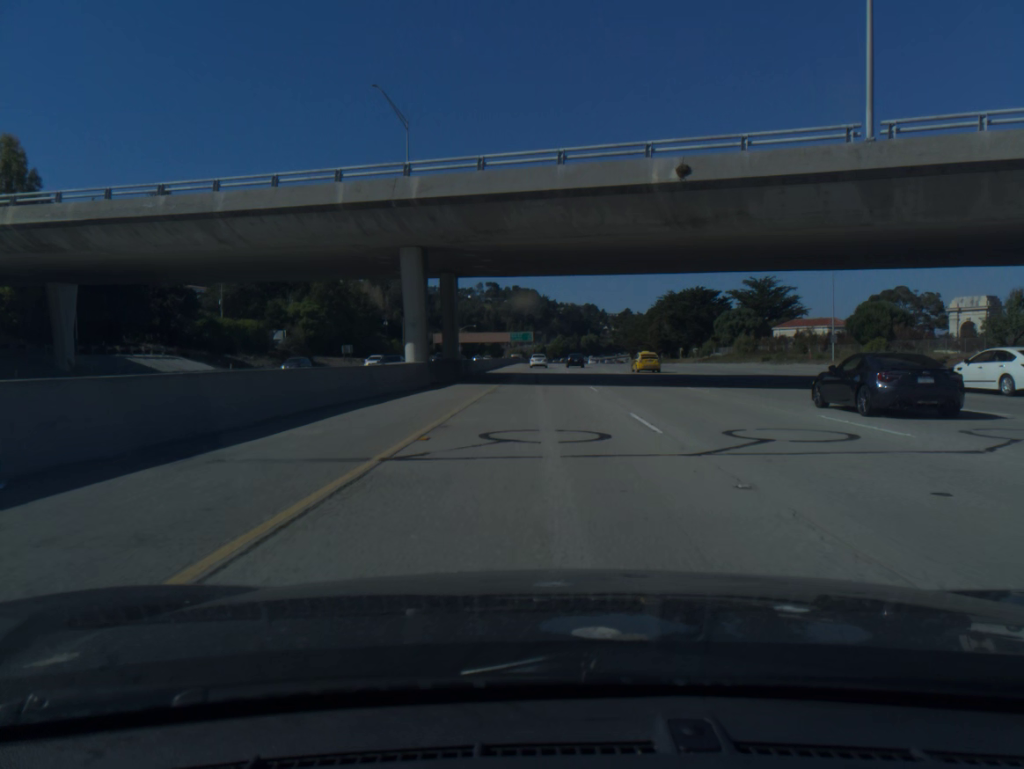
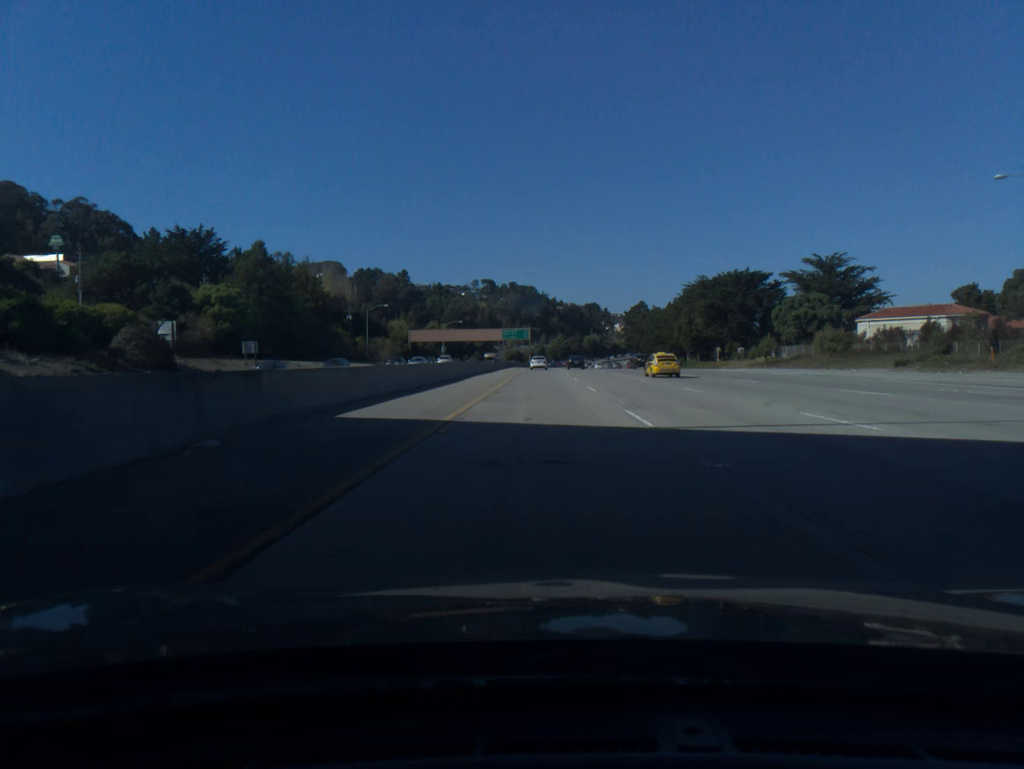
(+0.1, +41.6) m; 0°
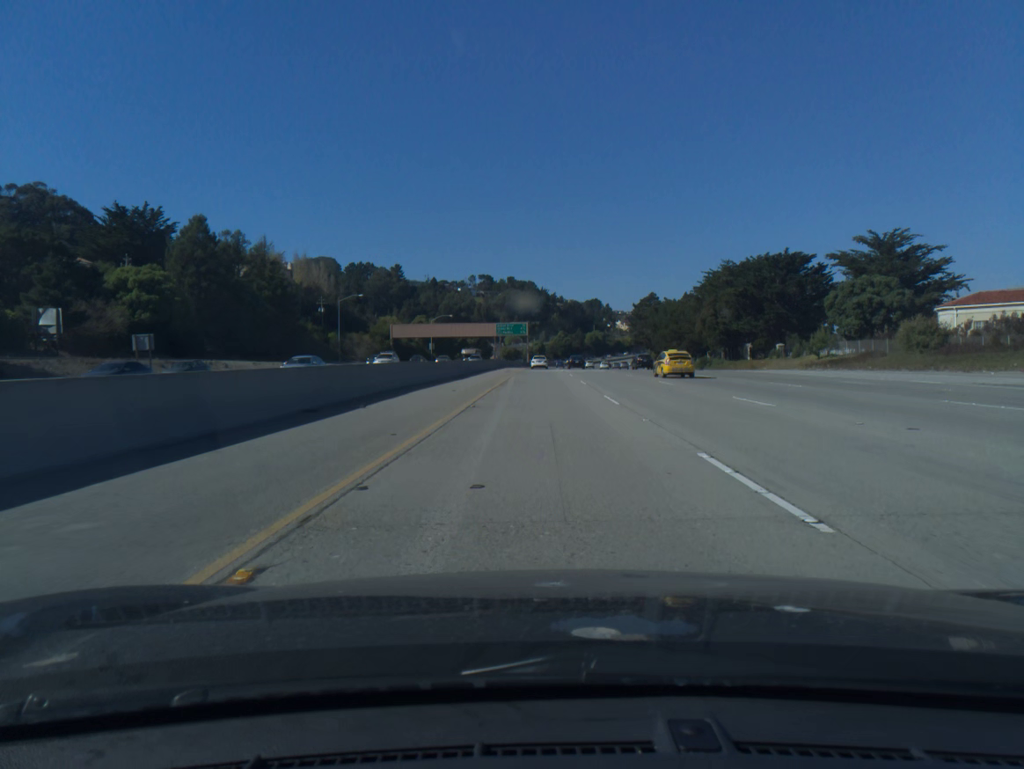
(0.0, +22.7) m; 0°
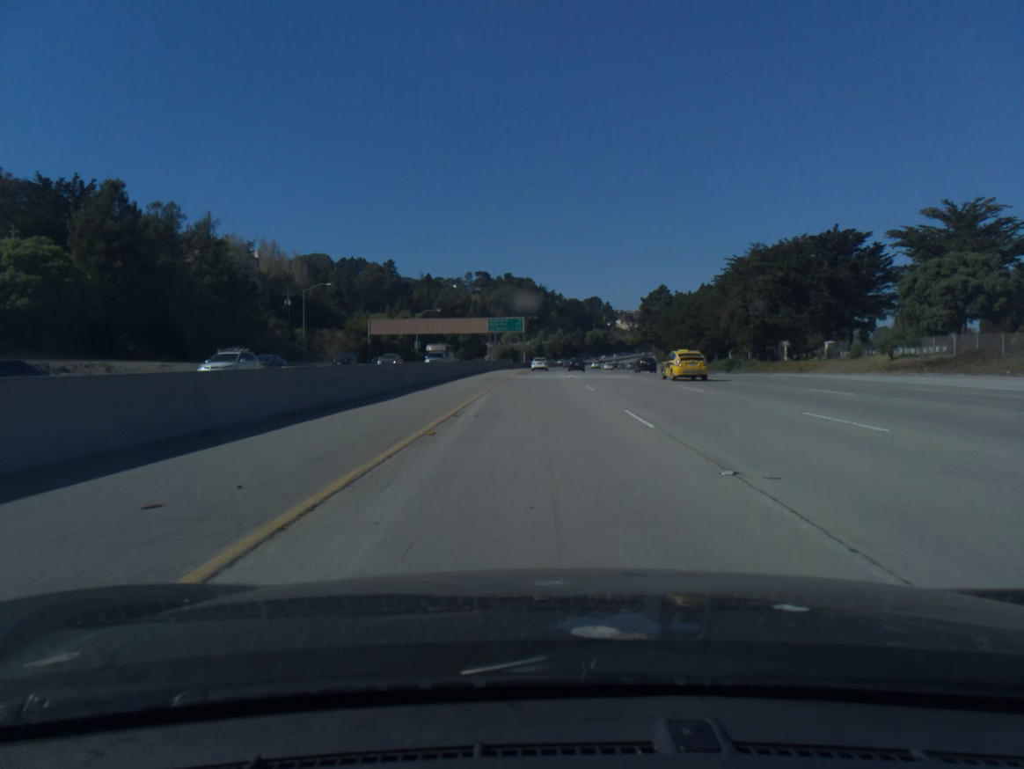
(0.0, +21.0) m; 0°
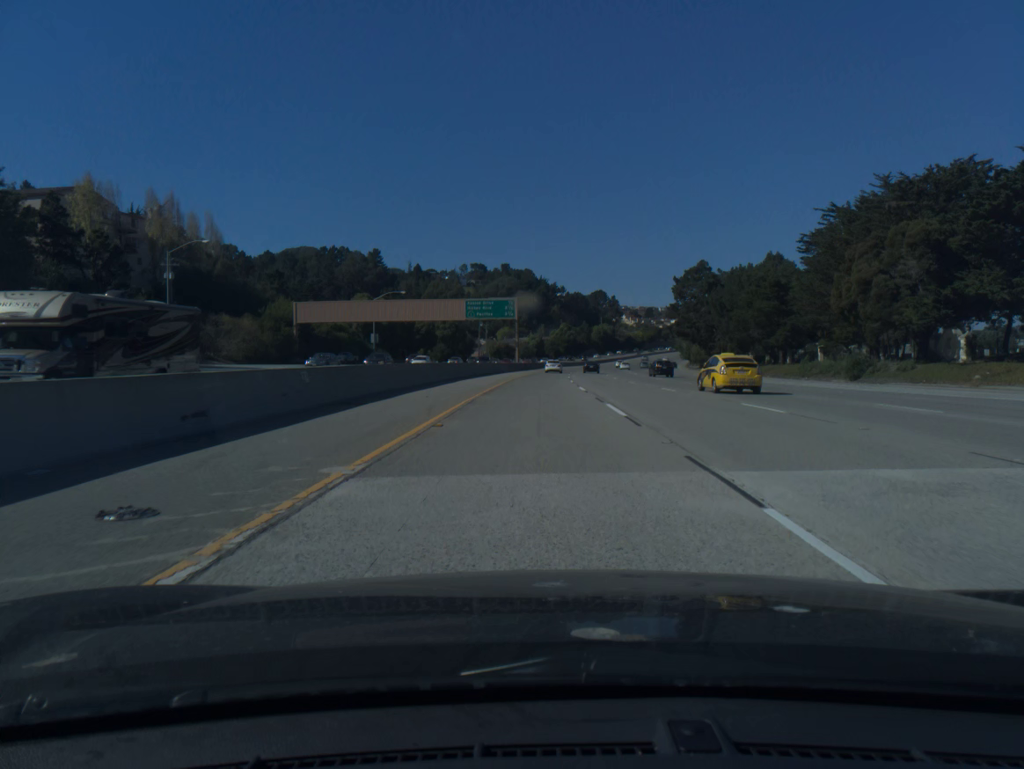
(0.0, +45.5) m; 0°
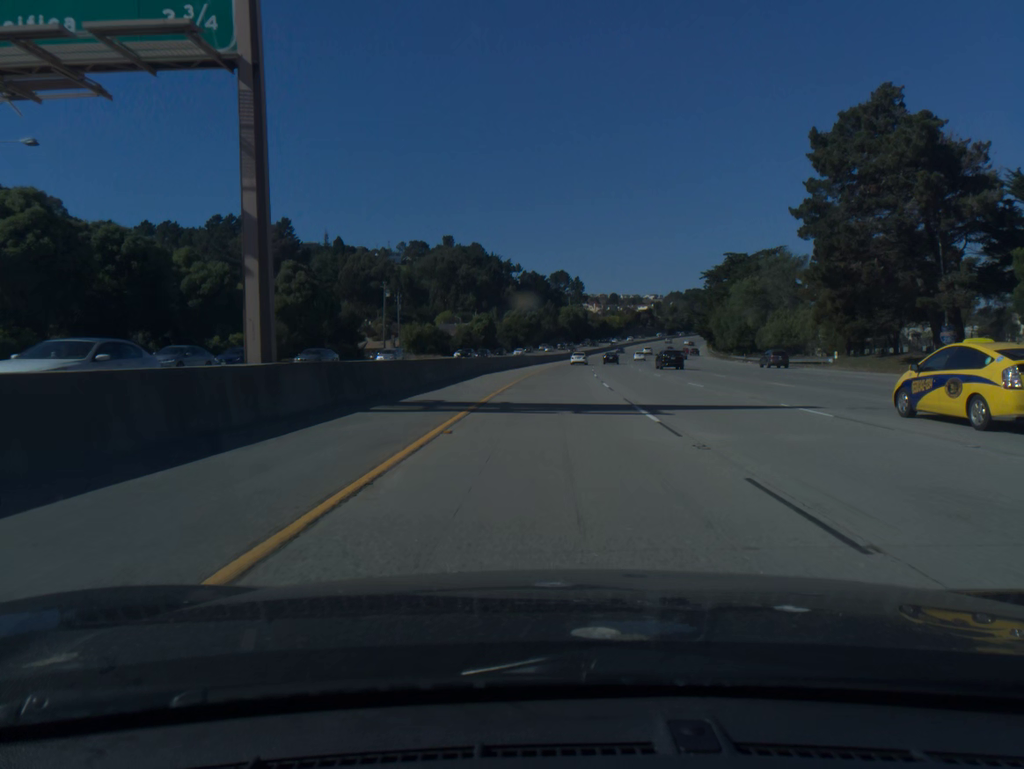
(+1.3, +89.4) m; +3°
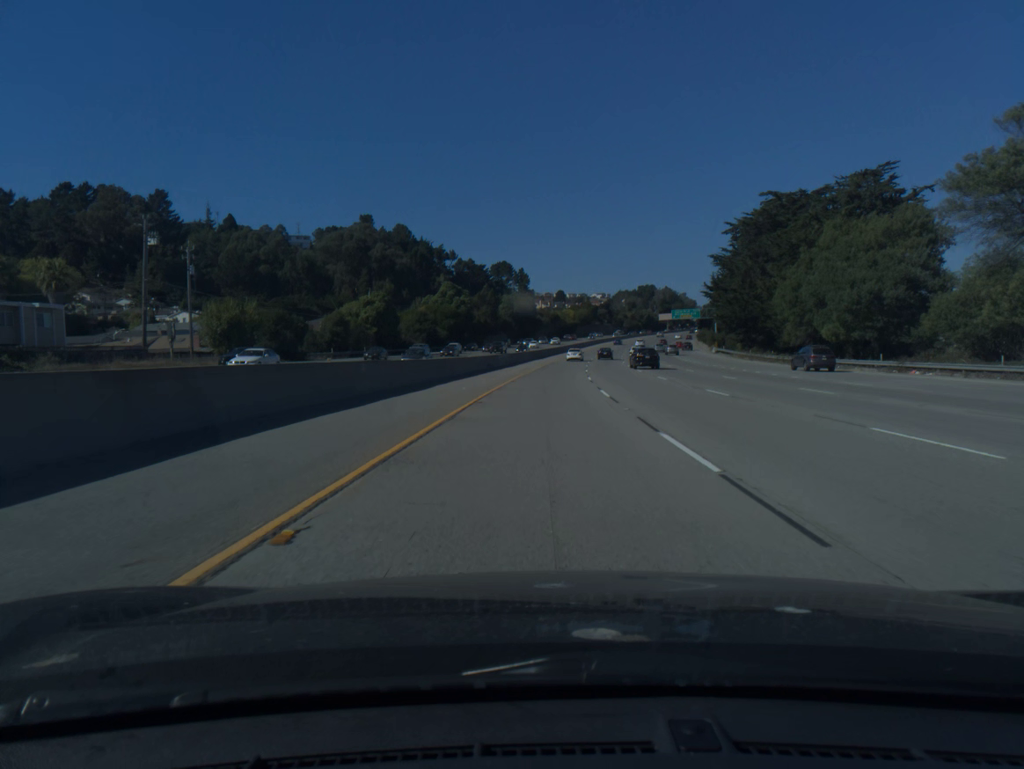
(+2.4, +65.0) m; +4°
